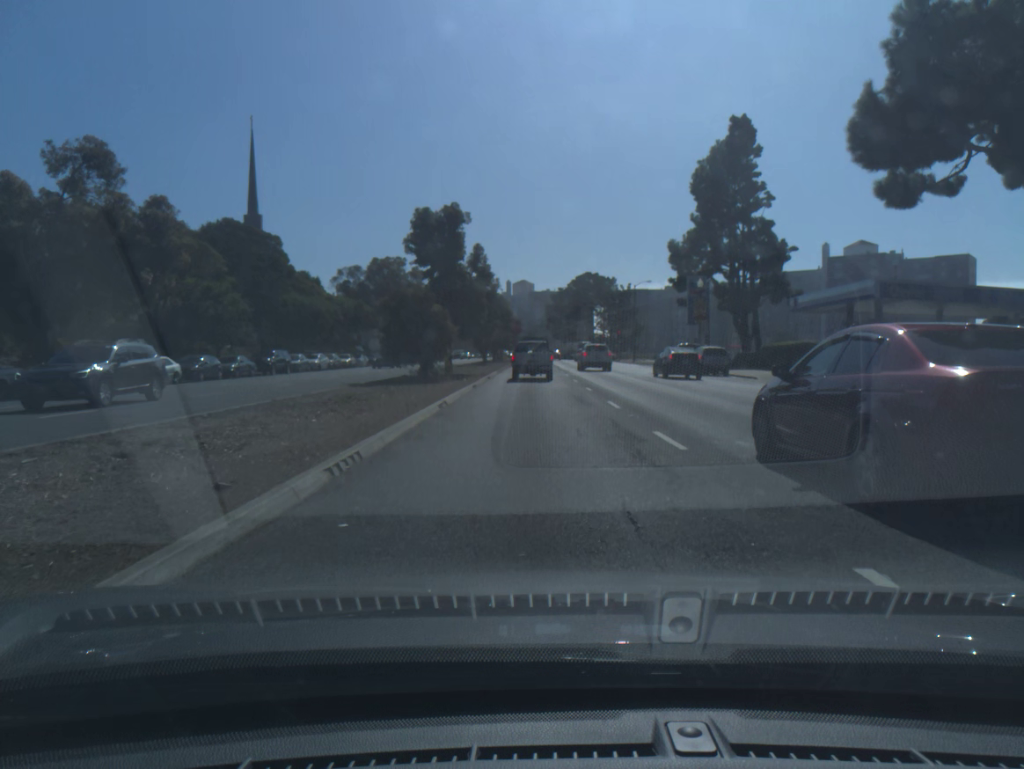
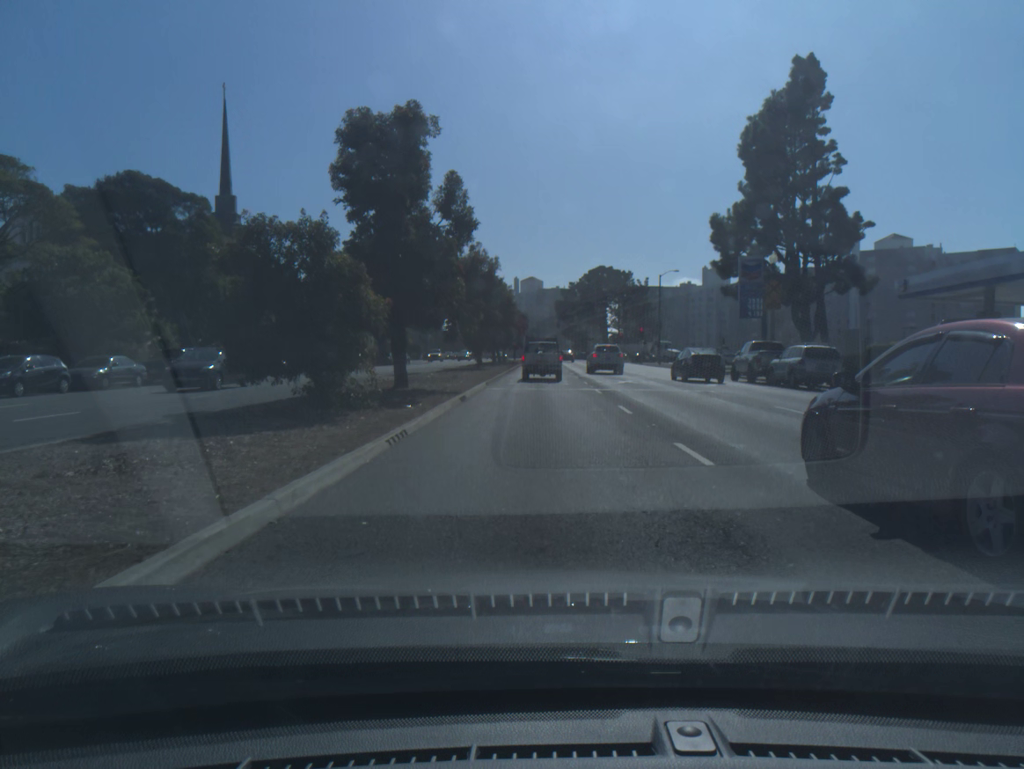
(-0.1, +15.8) m; -1°
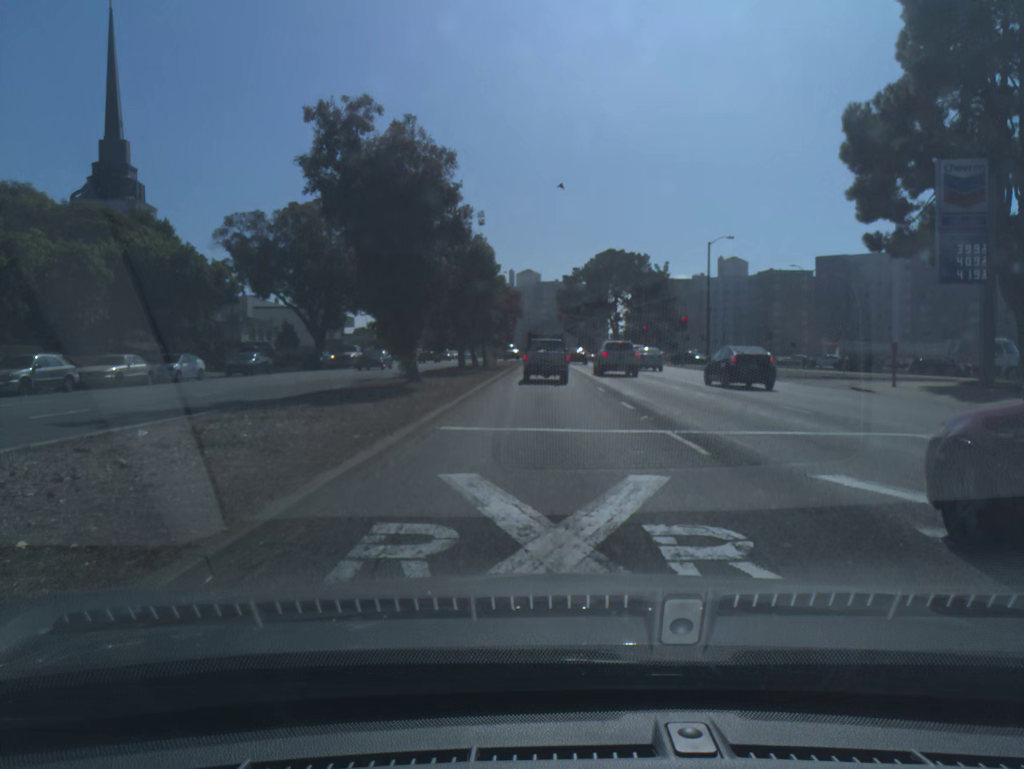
(0.0, +28.8) m; 0°
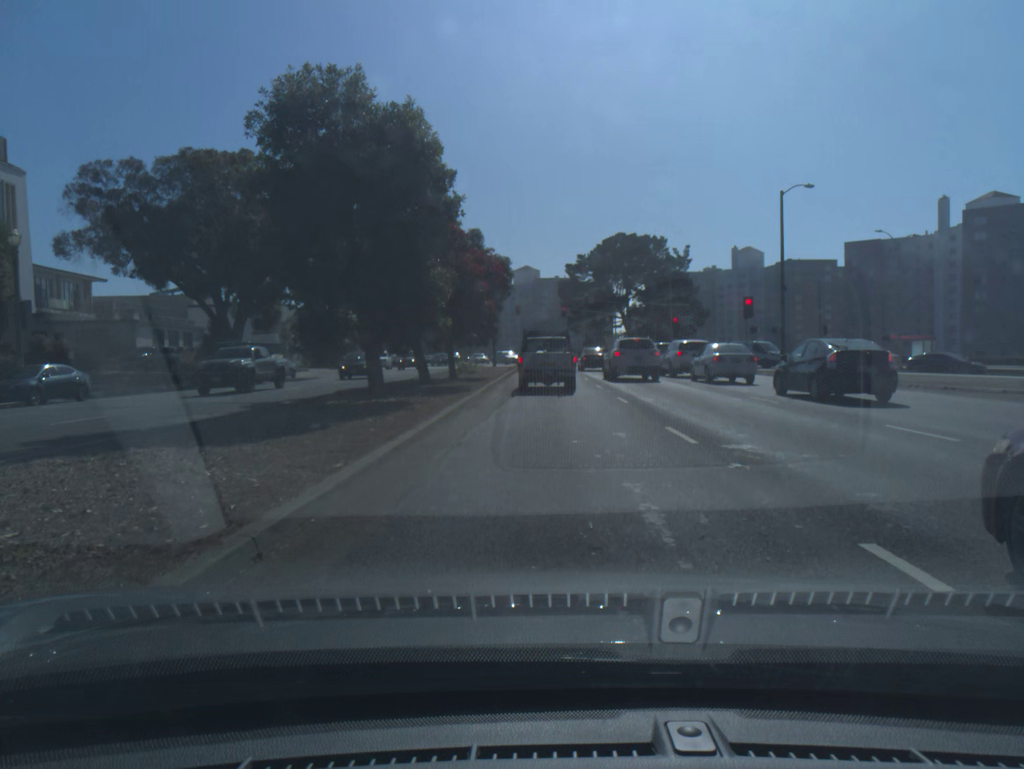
(0.0, +21.8) m; 0°
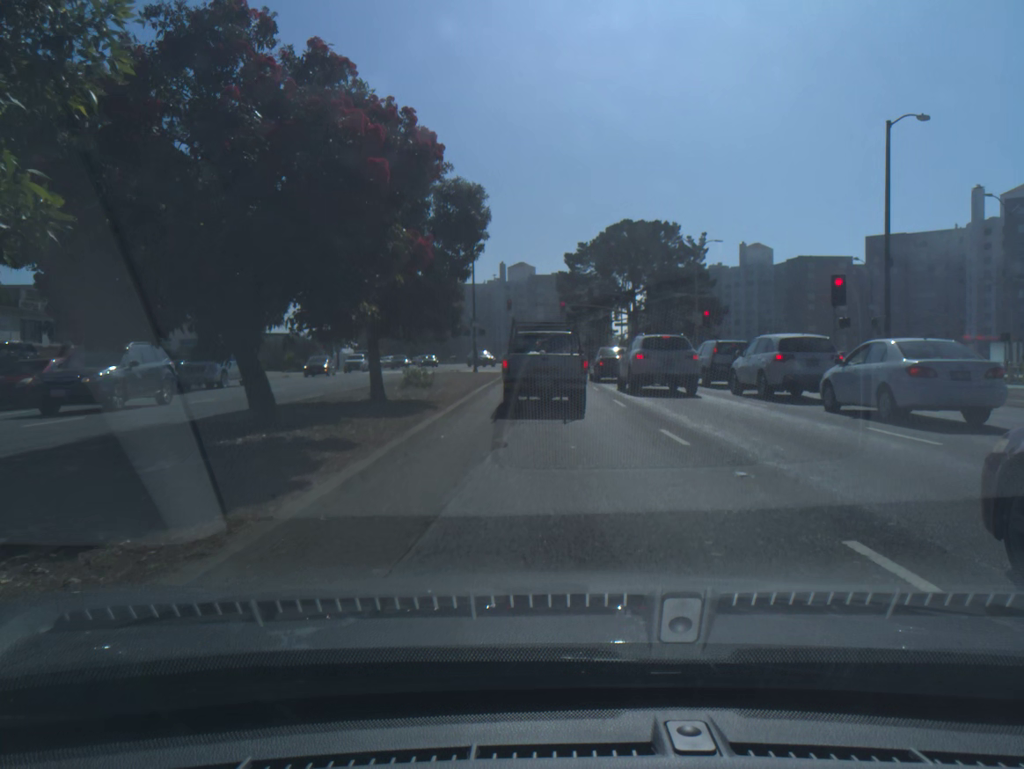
(0.0, +15.4) m; 0°
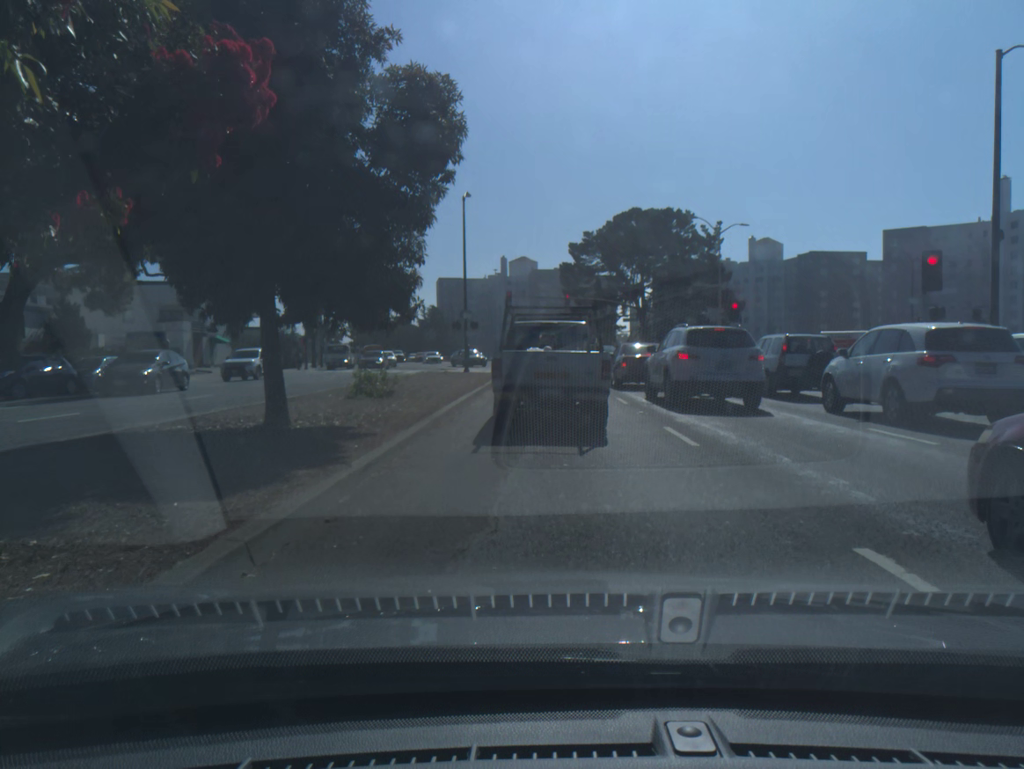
(0.0, +7.7) m; 0°
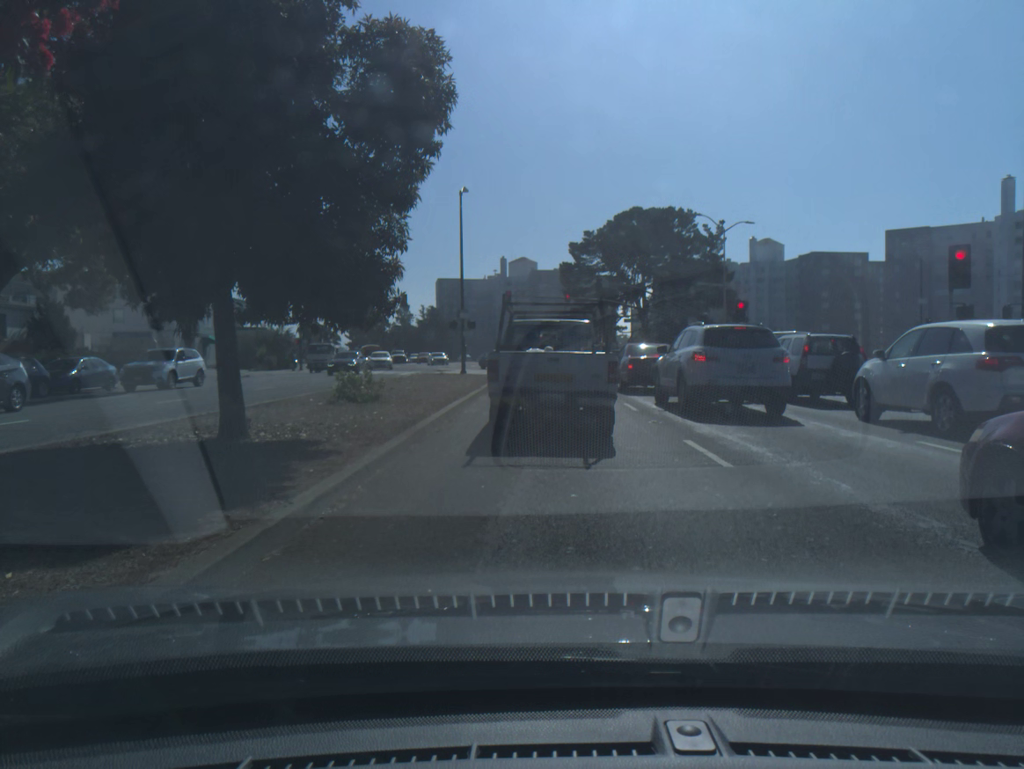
(0.0, +1.7) m; 0°
